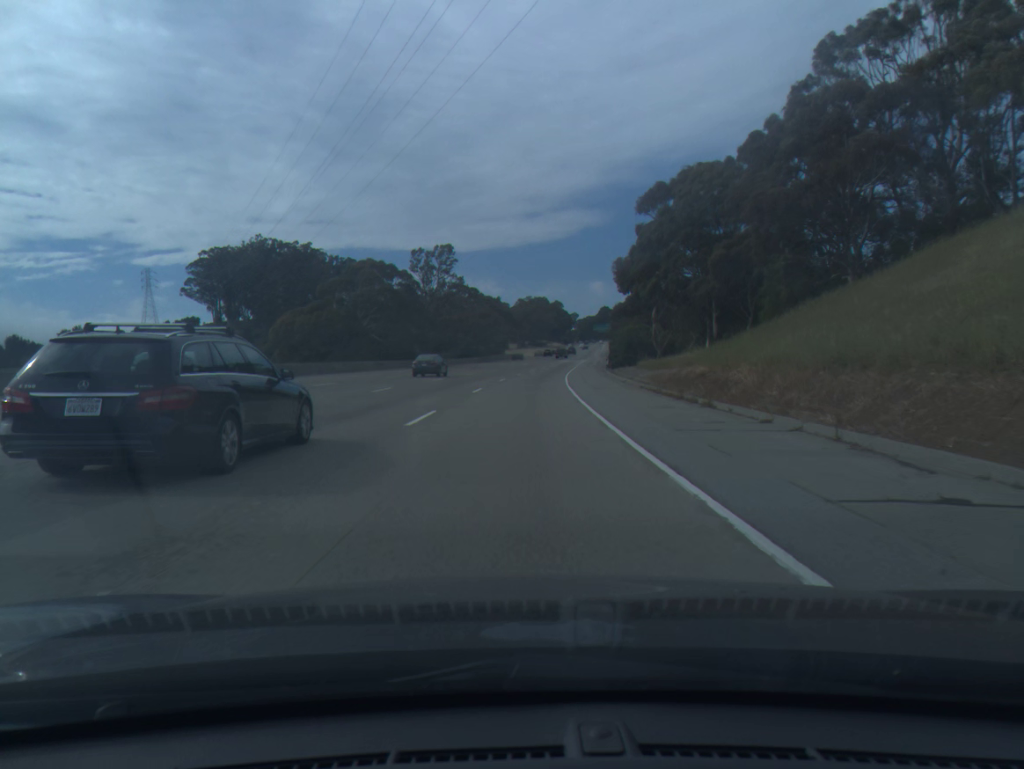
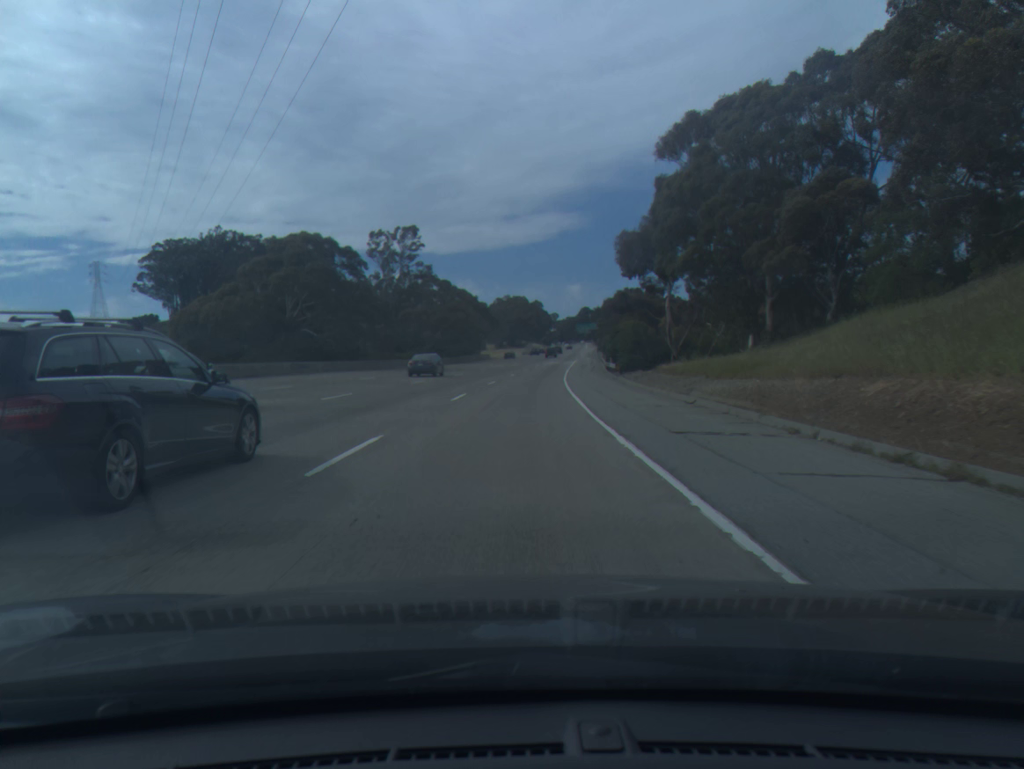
(+0.3, +20.7) m; +2°
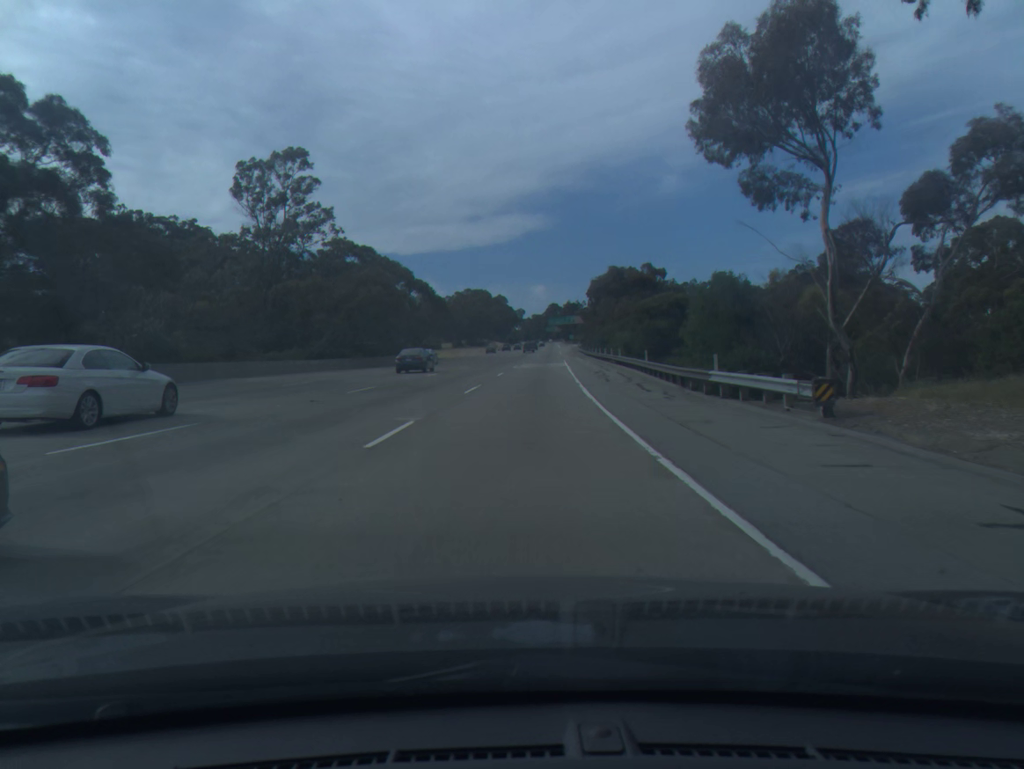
(+1.0, +41.8) m; +3°
